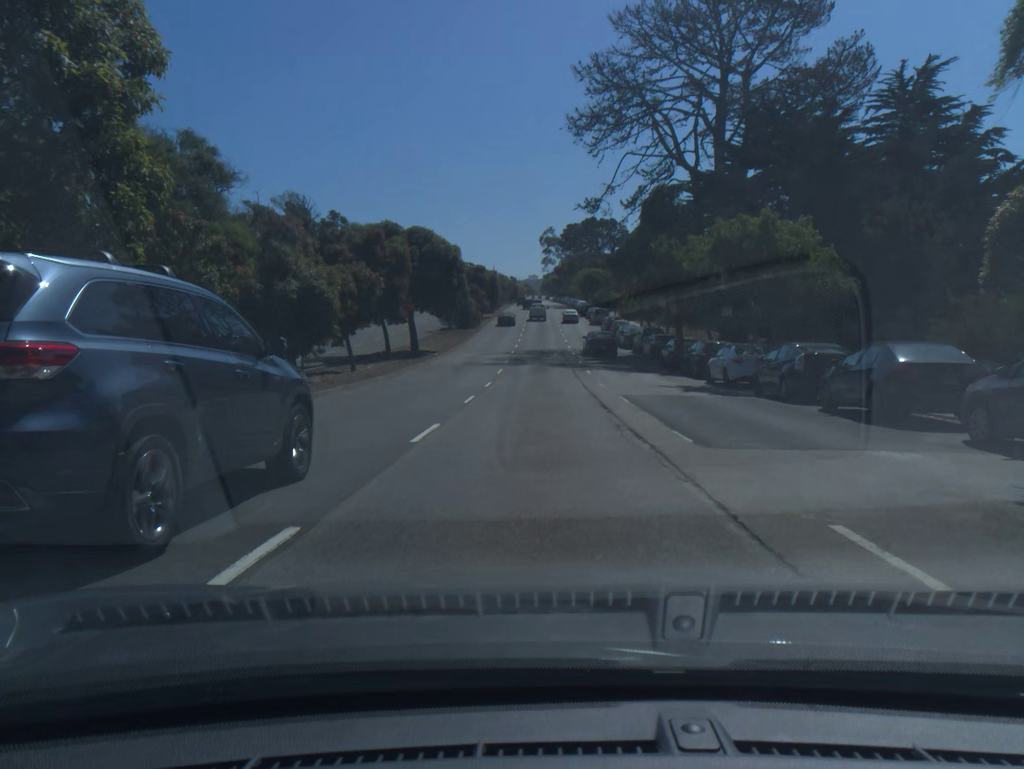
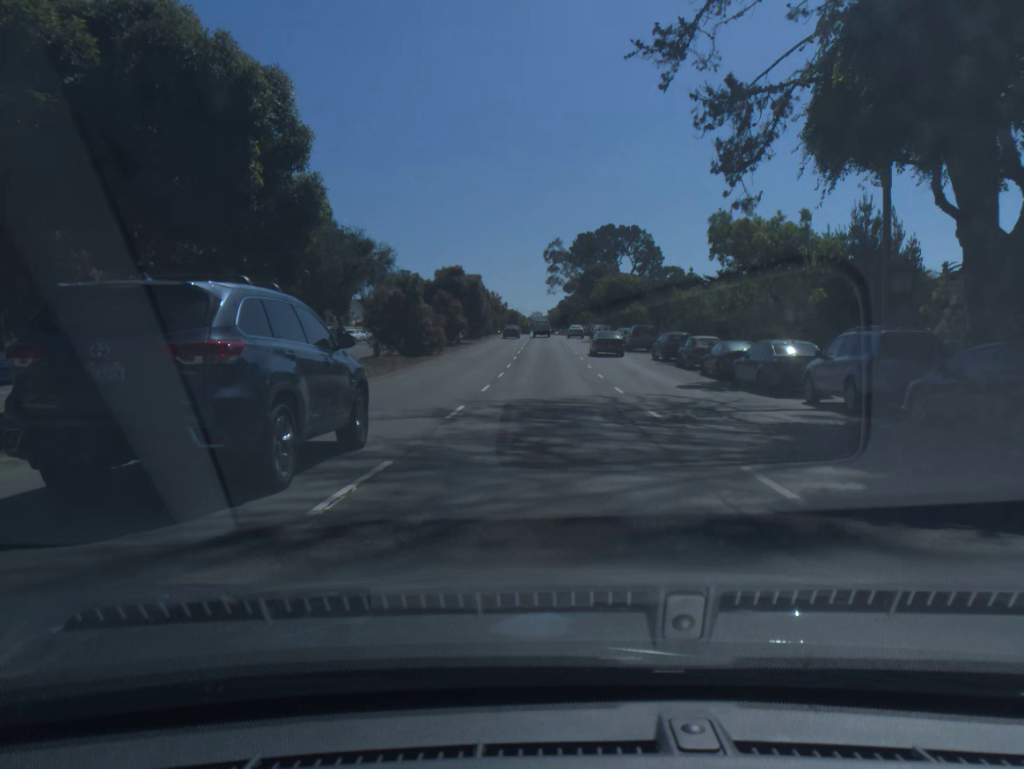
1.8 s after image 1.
(0.0, +33.2) m; 0°
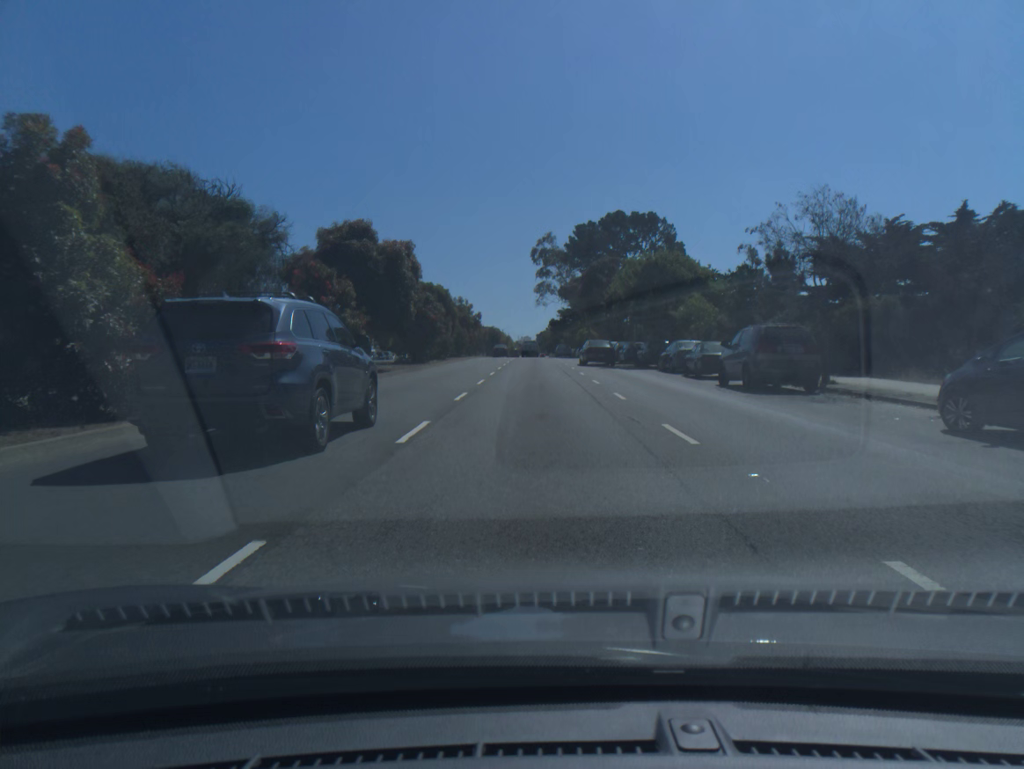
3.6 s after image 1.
(+0.2, +32.5) m; +1°
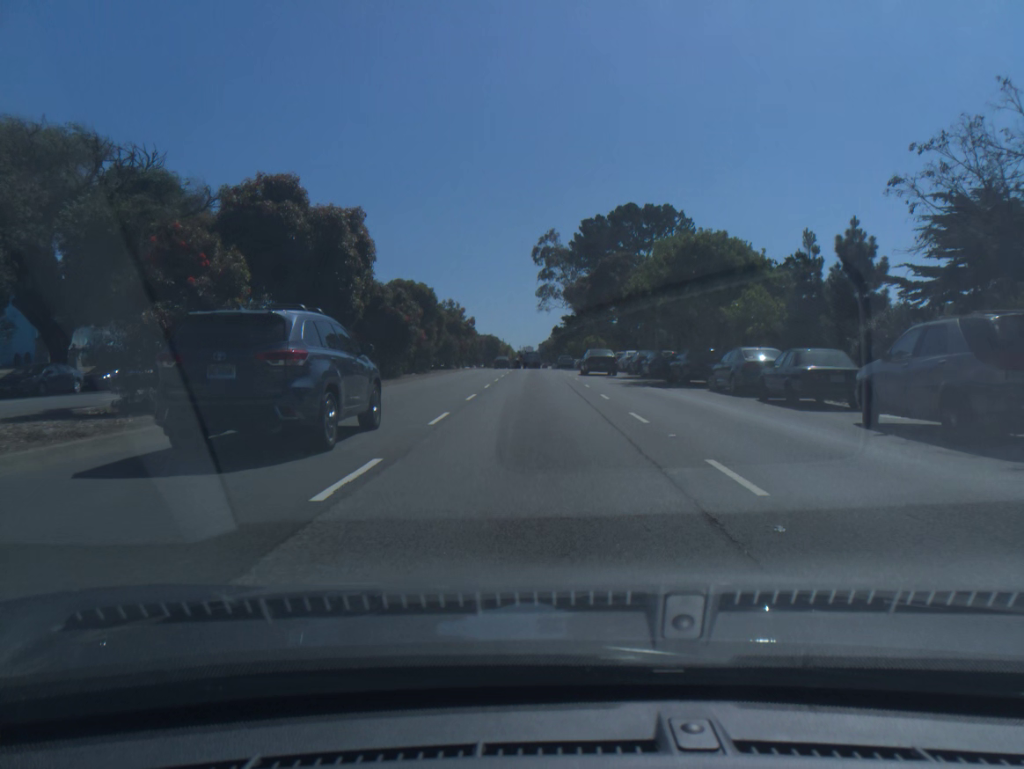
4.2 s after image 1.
(0.0, +10.6) m; 0°
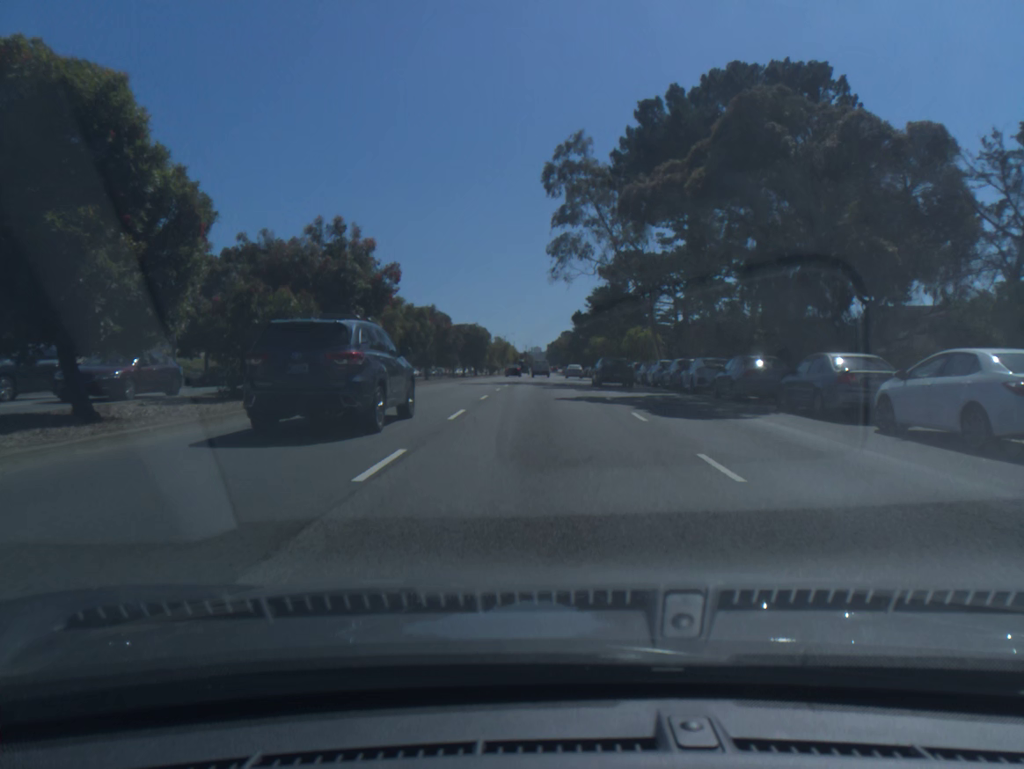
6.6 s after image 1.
(-0.2, +42.1) m; 0°
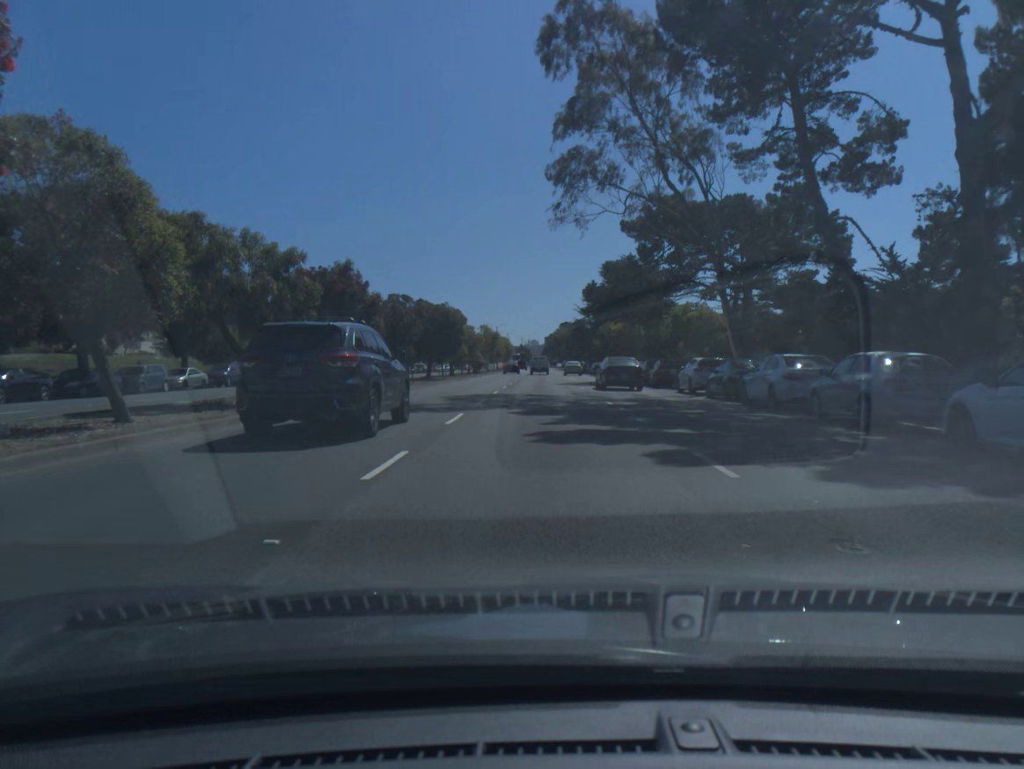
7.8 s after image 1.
(0.0, +21.5) m; 0°
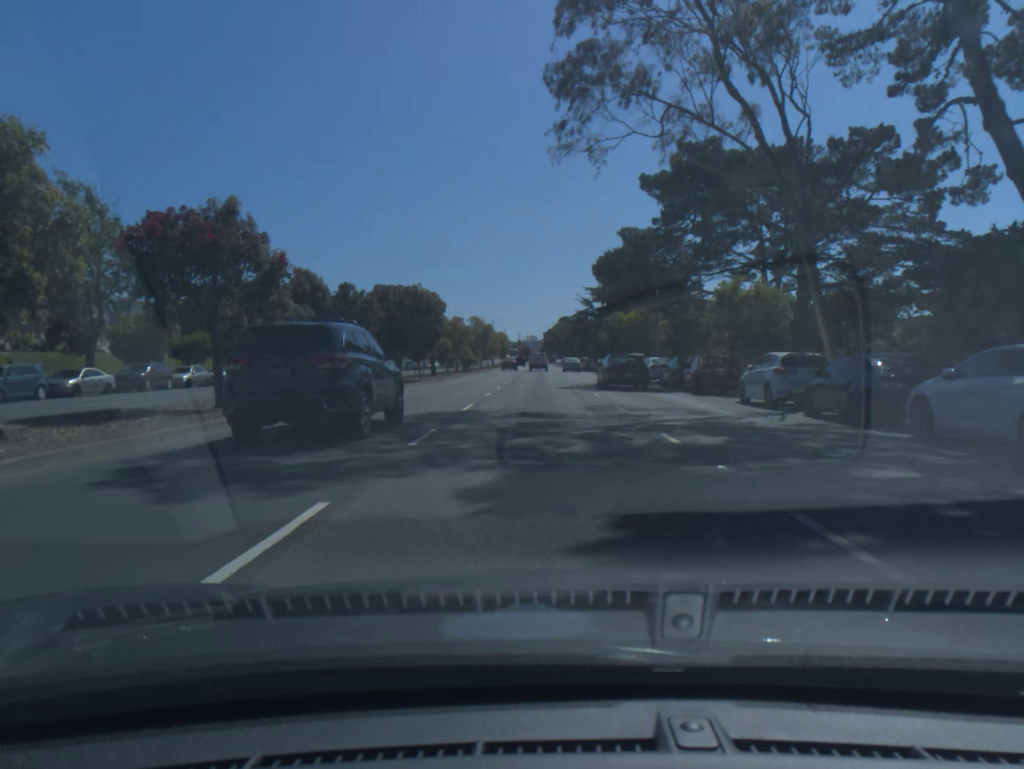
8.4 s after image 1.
(0.0, +10.9) m; 0°
